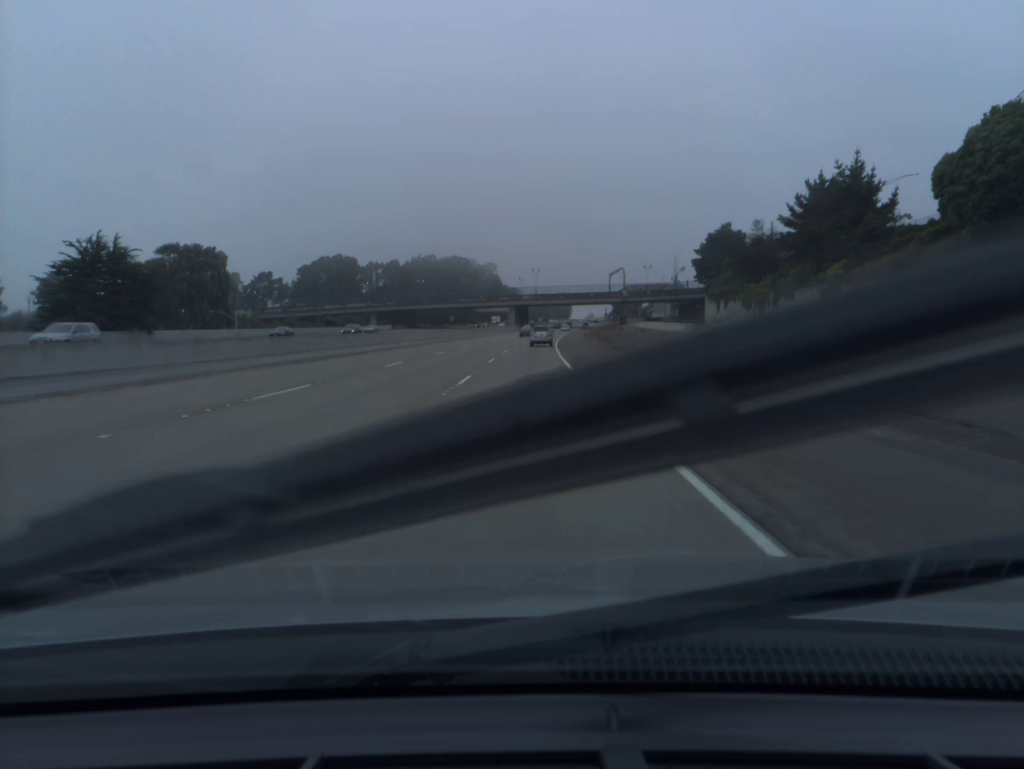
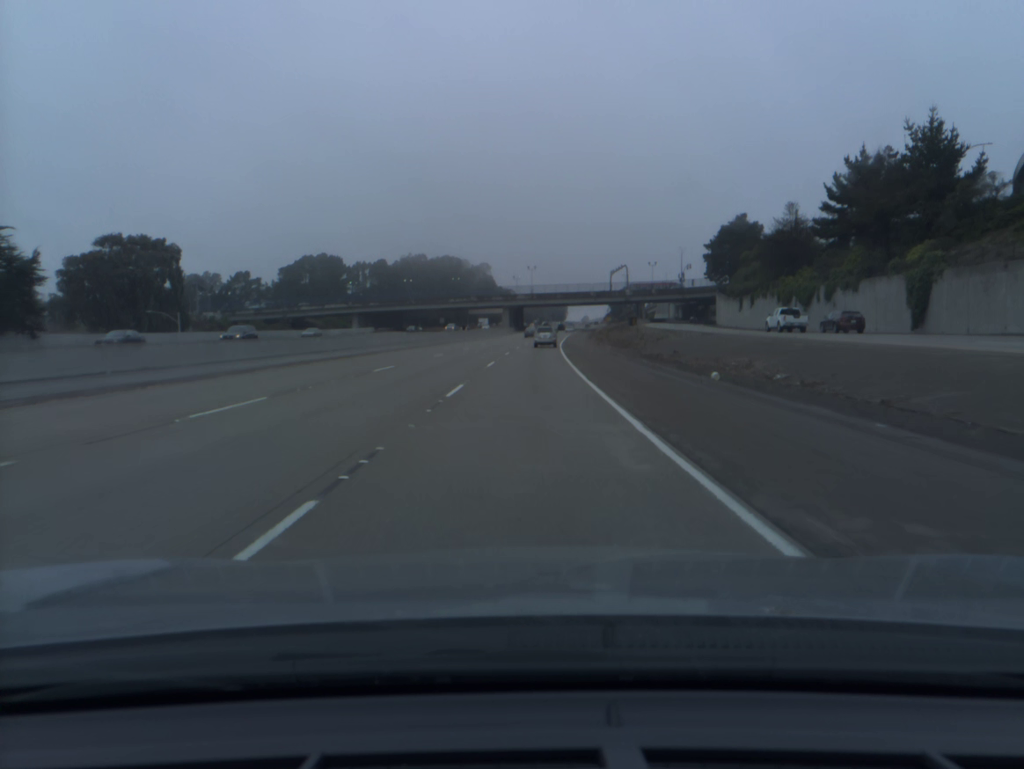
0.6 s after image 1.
(0.0, +17.8) m; 0°
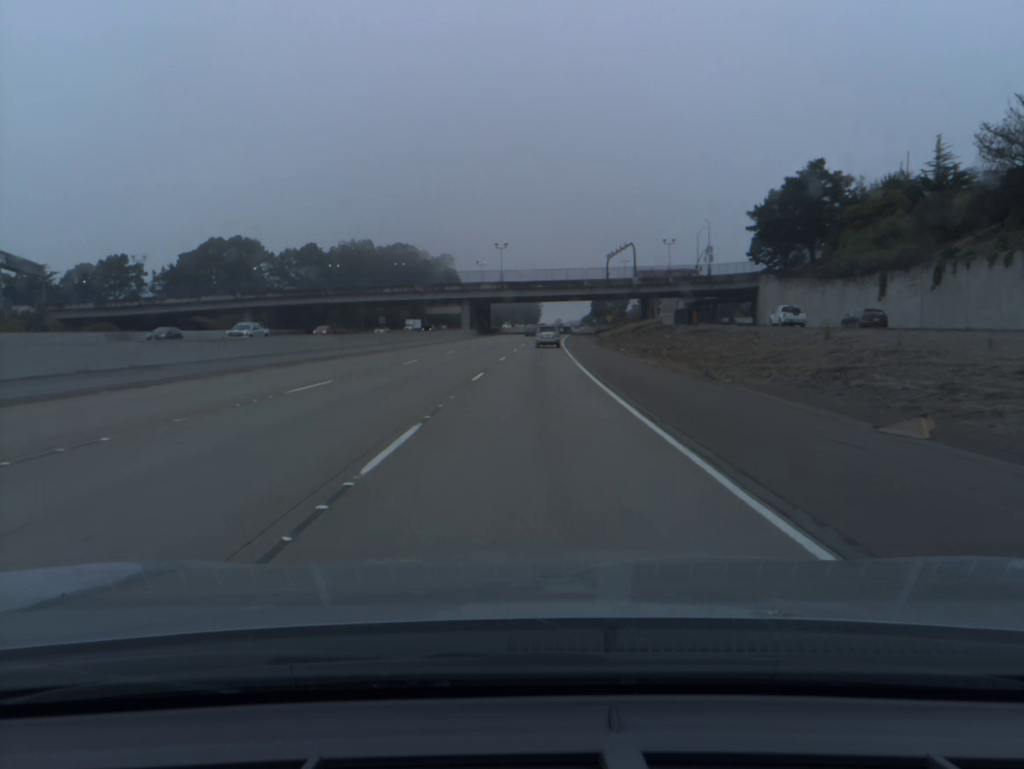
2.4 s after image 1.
(+0.8, +52.8) m; +2°
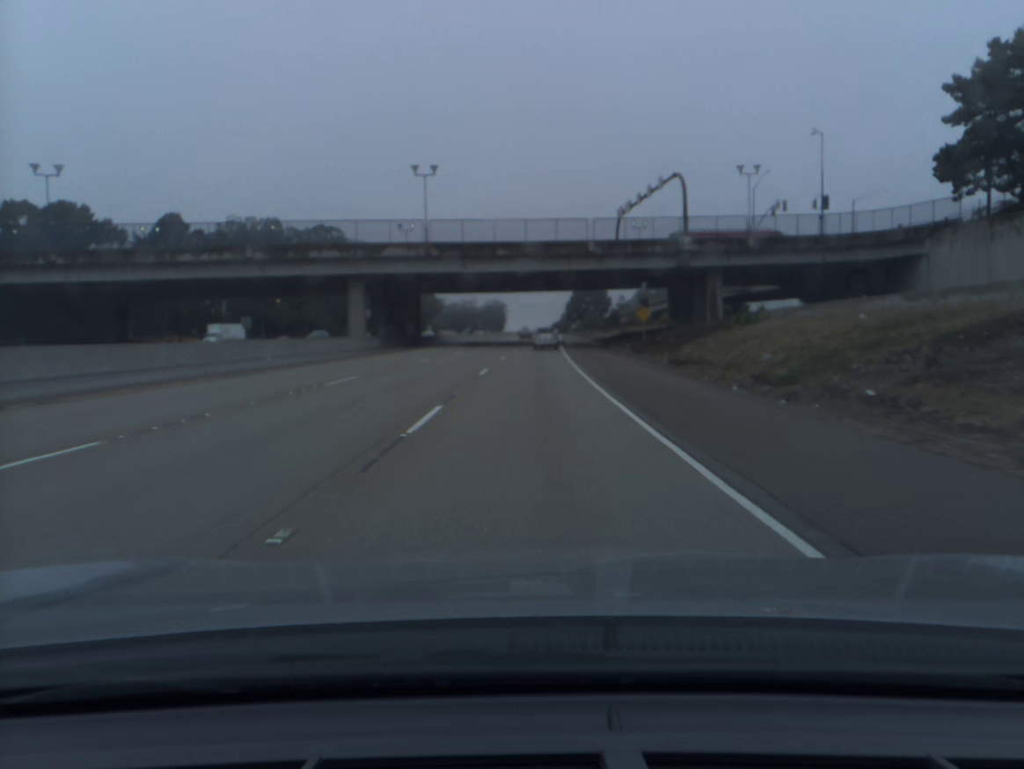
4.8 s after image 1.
(+1.8, +69.0) m; +3°
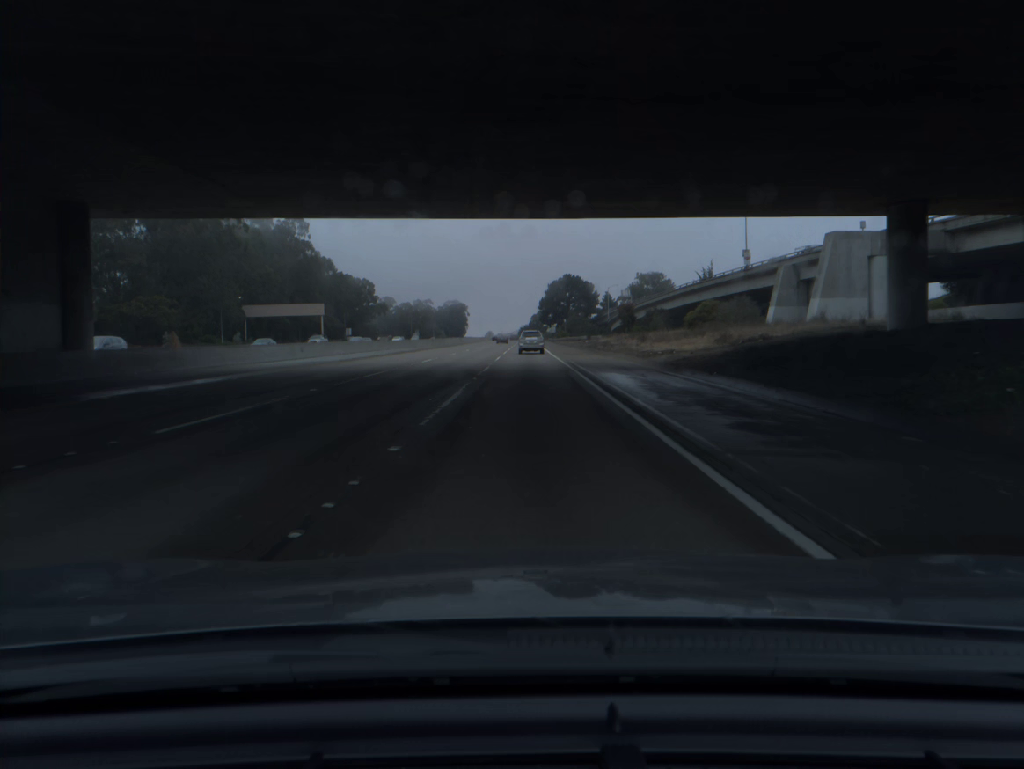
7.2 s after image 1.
(+1.6, +68.5) m; +3°
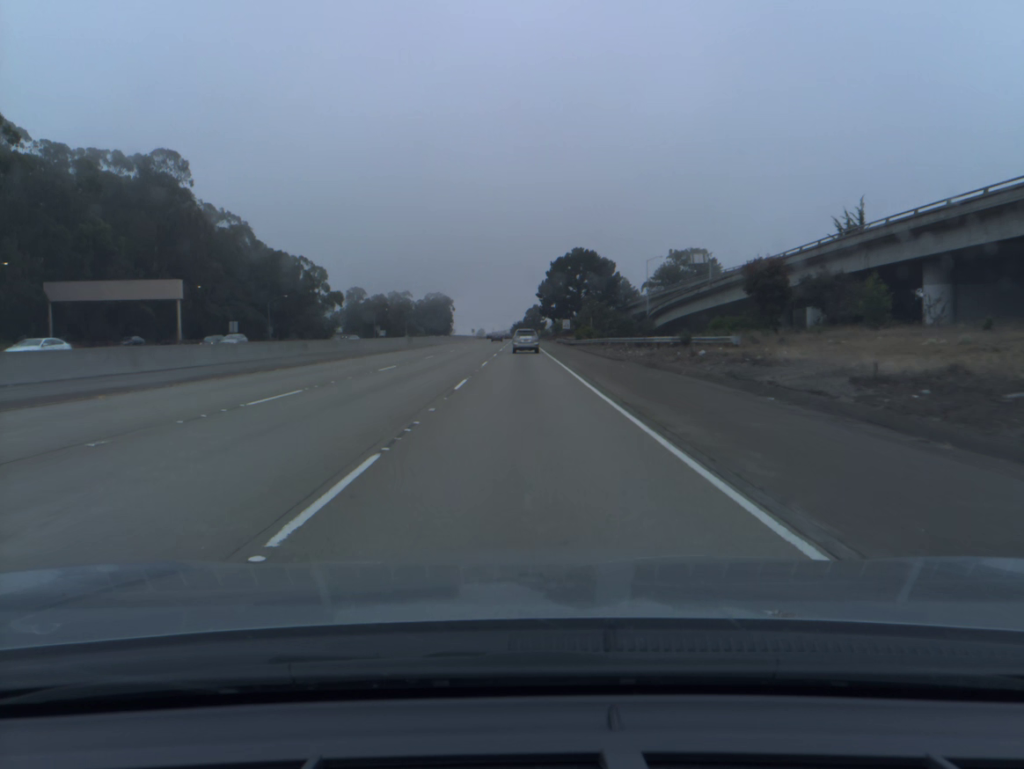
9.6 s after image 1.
(+0.3, +67.8) m; 0°
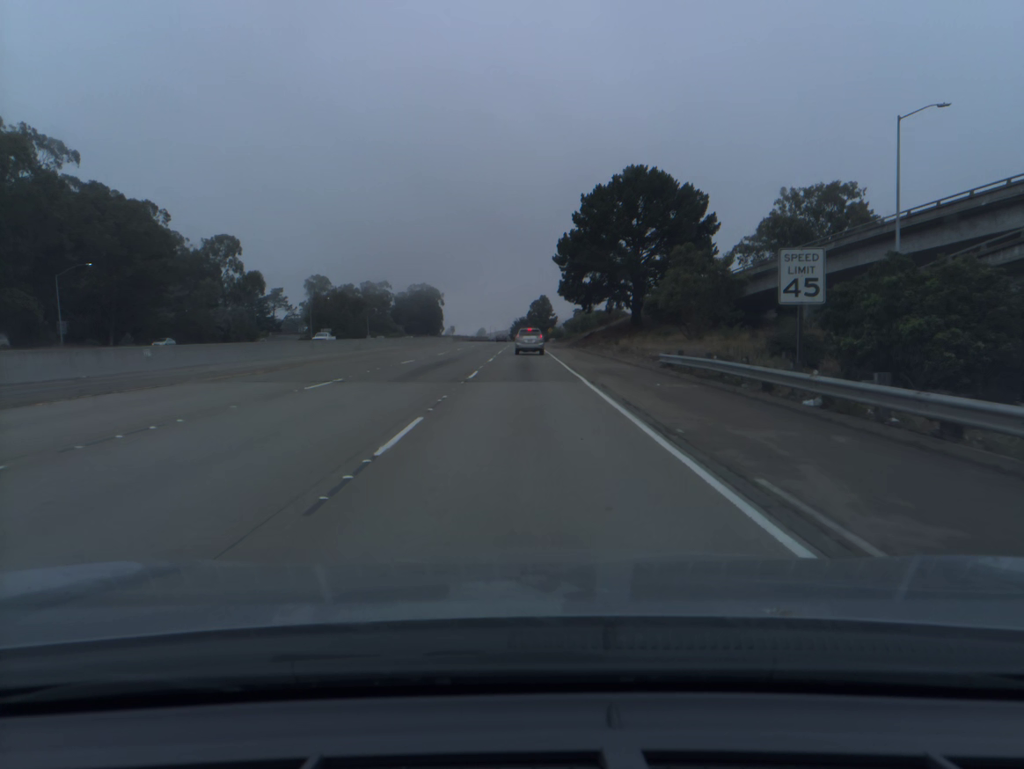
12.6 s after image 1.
(-0.2, +83.3) m; 0°
